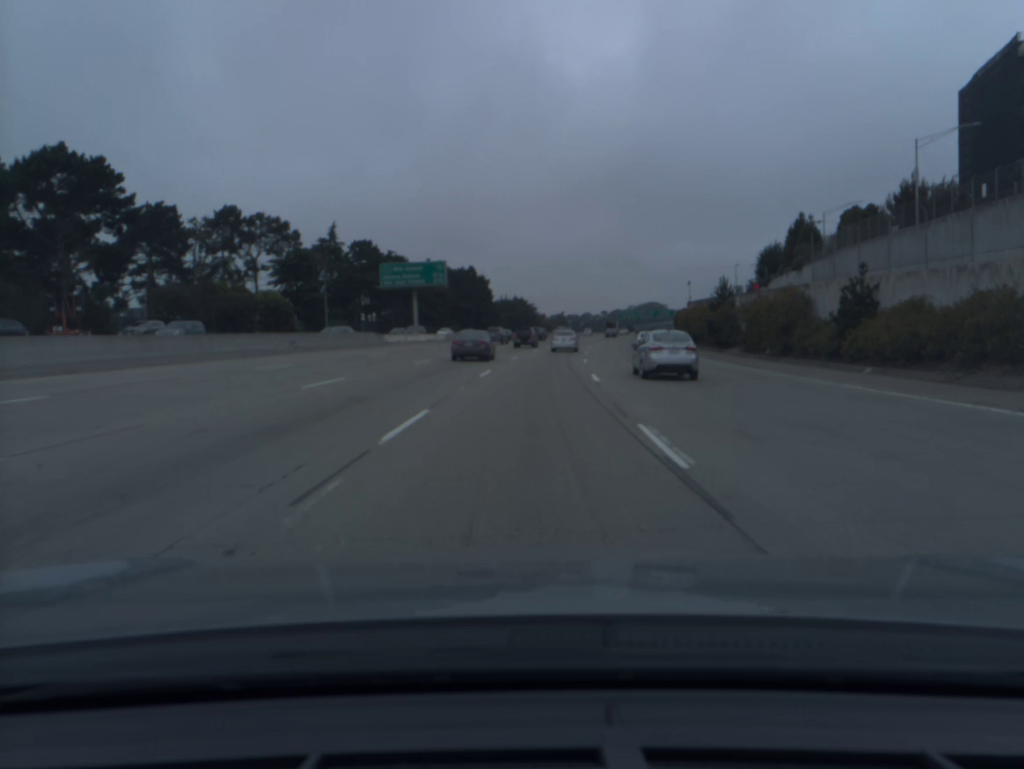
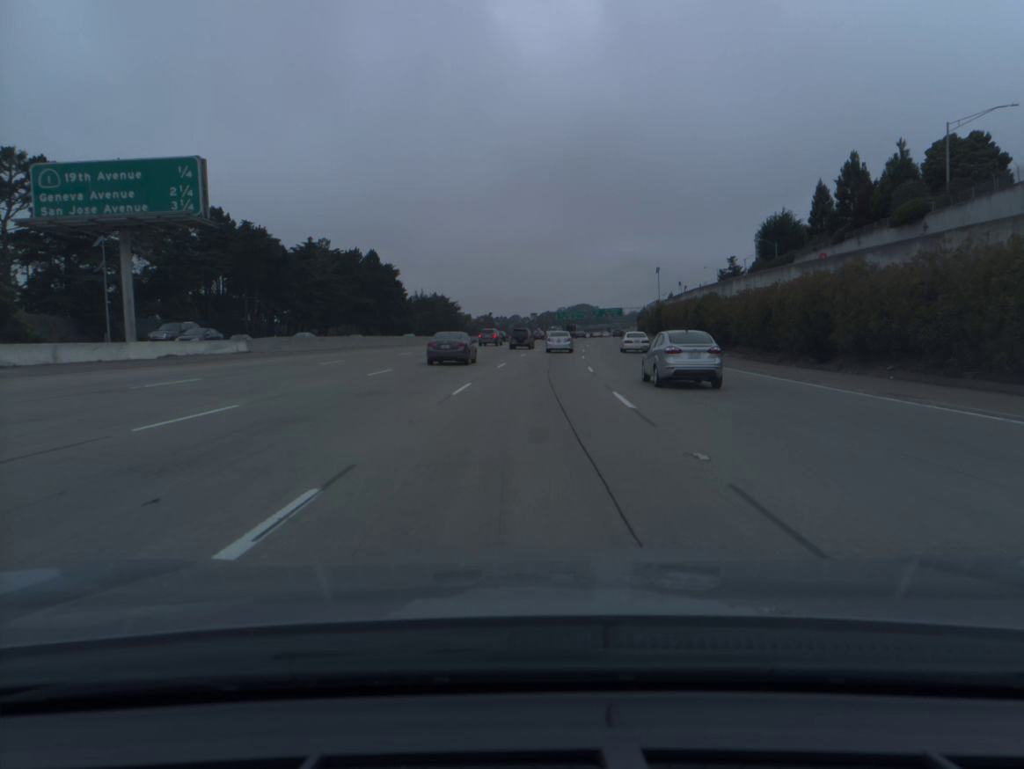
(+2.2, +50.6) m; +5°
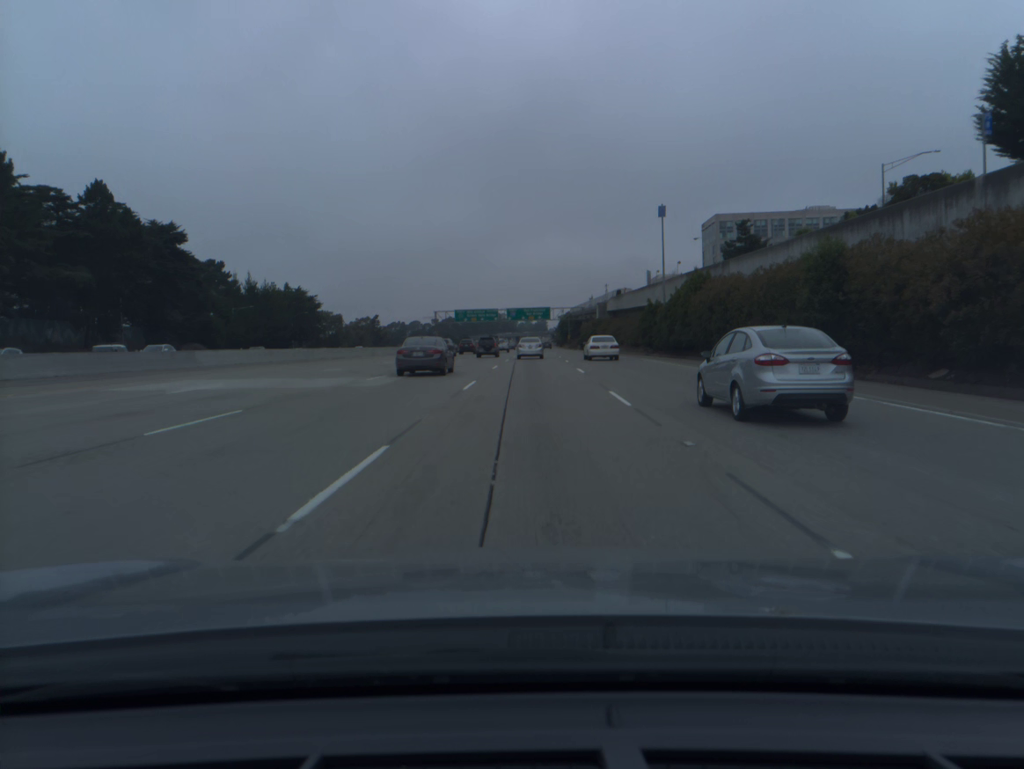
(+5.5, +84.5) m; +7°
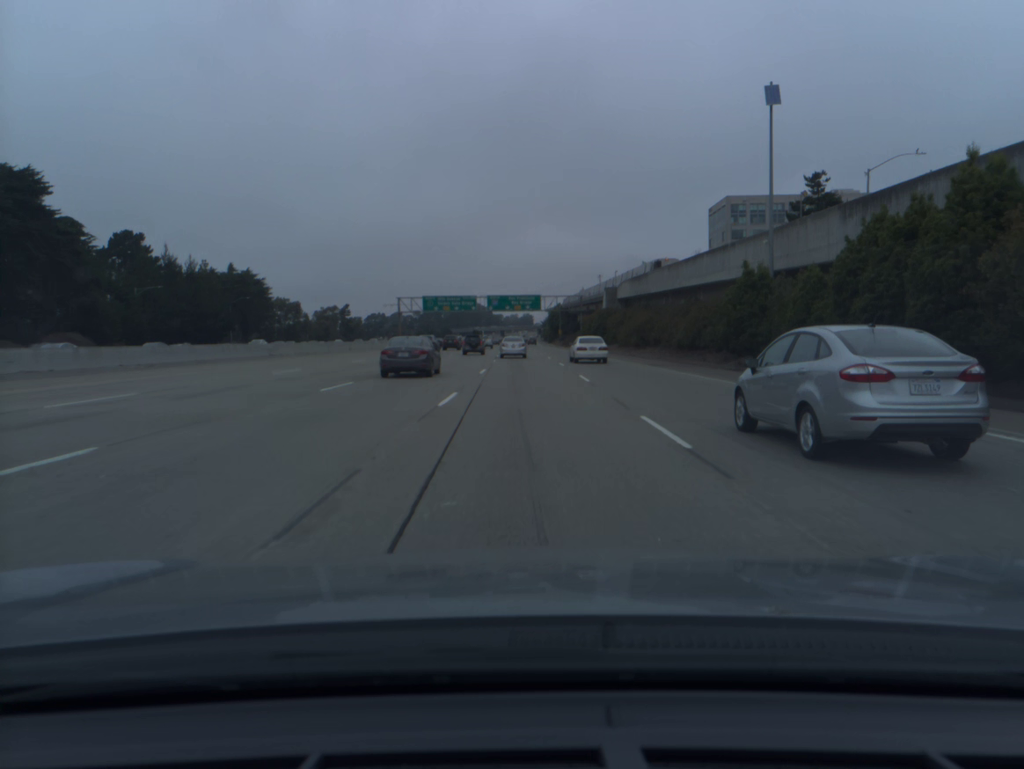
(+0.4, +33.8) m; +1°
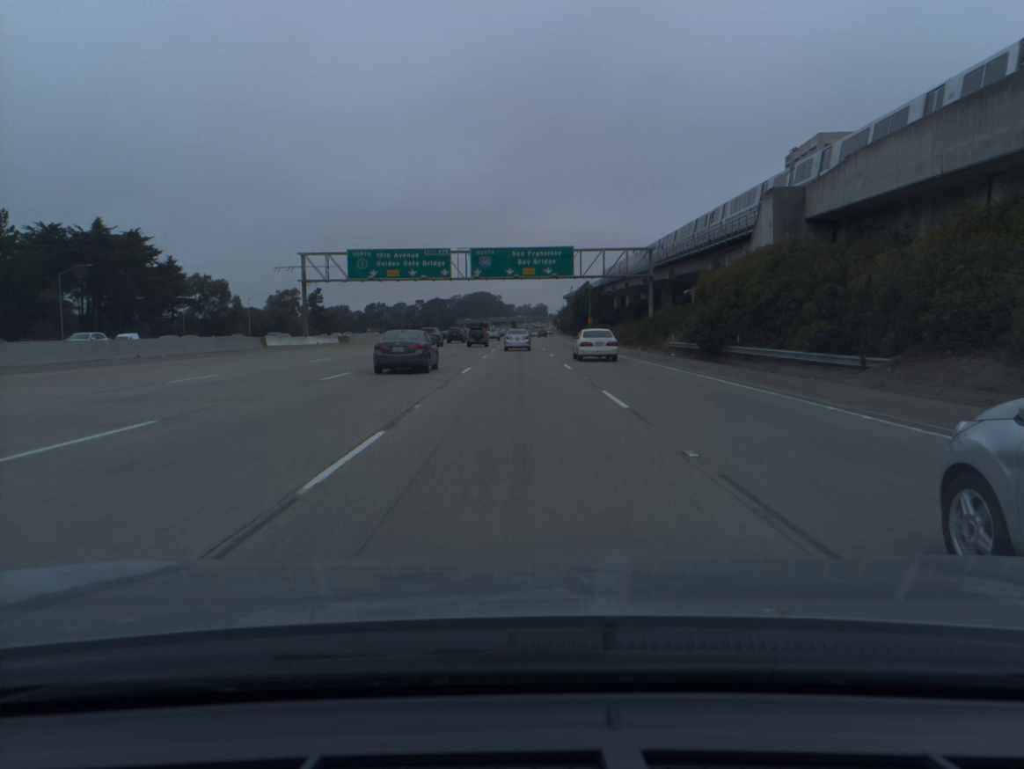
(-0.1, +67.0) m; -1°
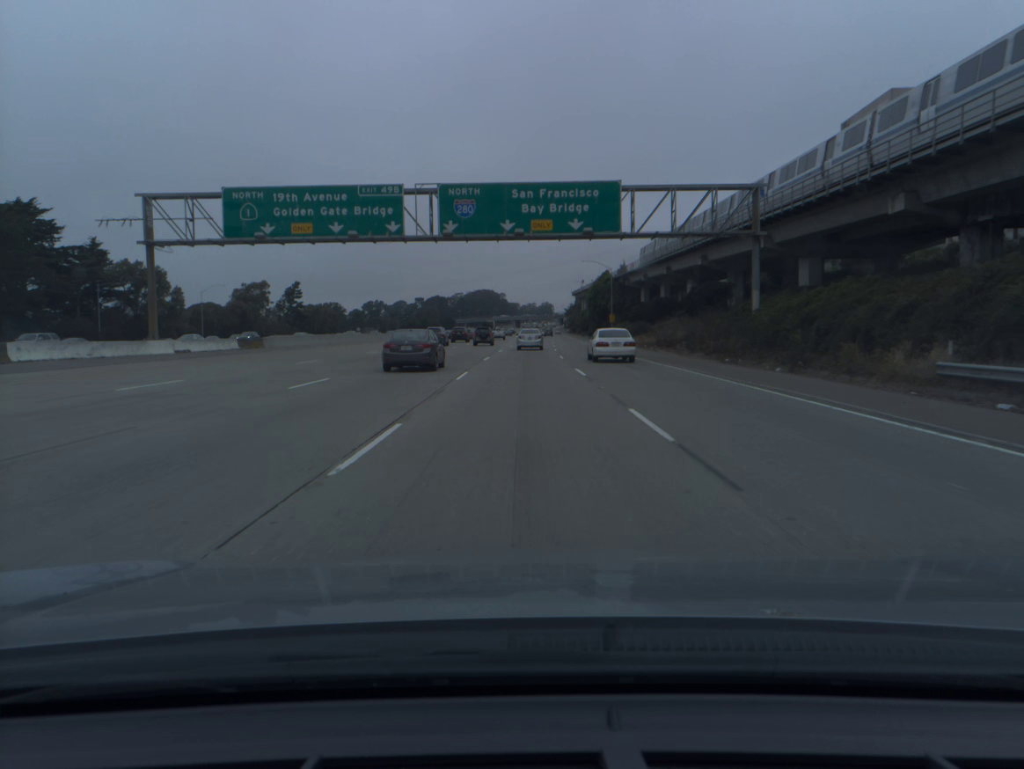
(-0.1, +32.4) m; 0°
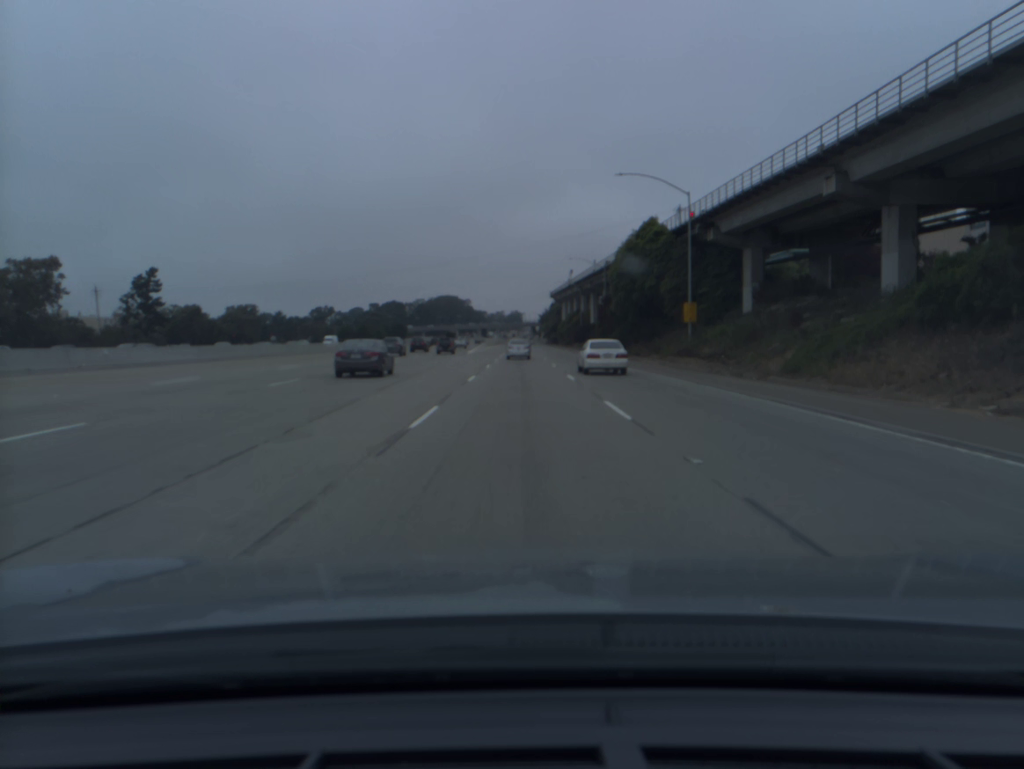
(+1.1, +80.9) m; +2°
